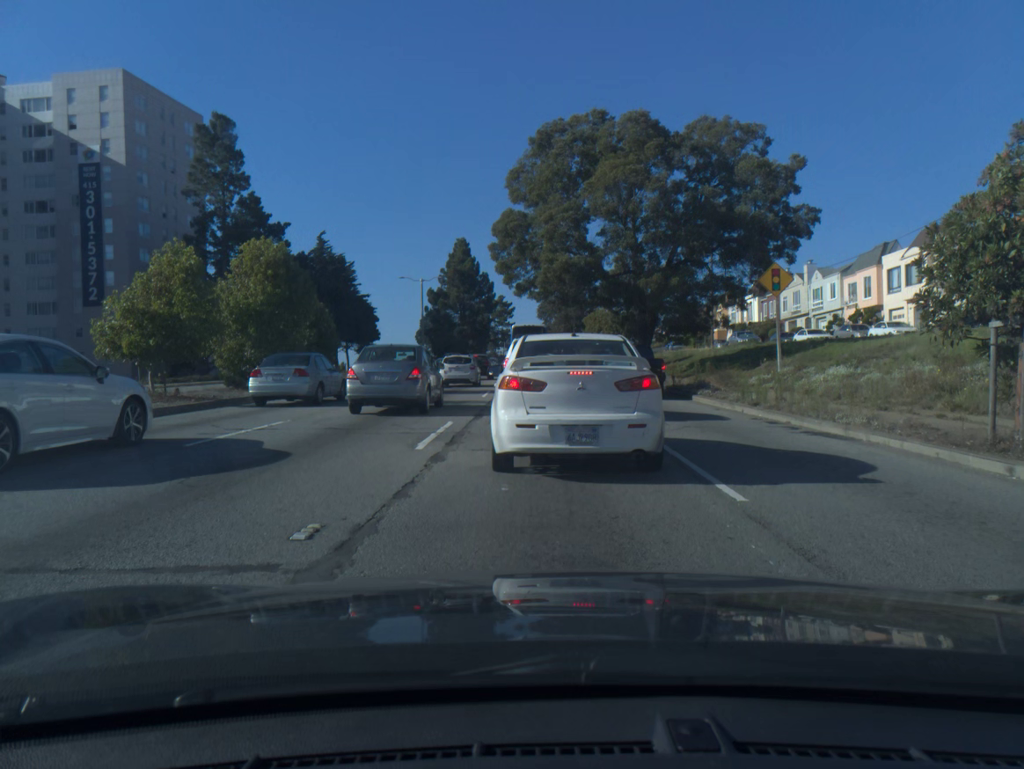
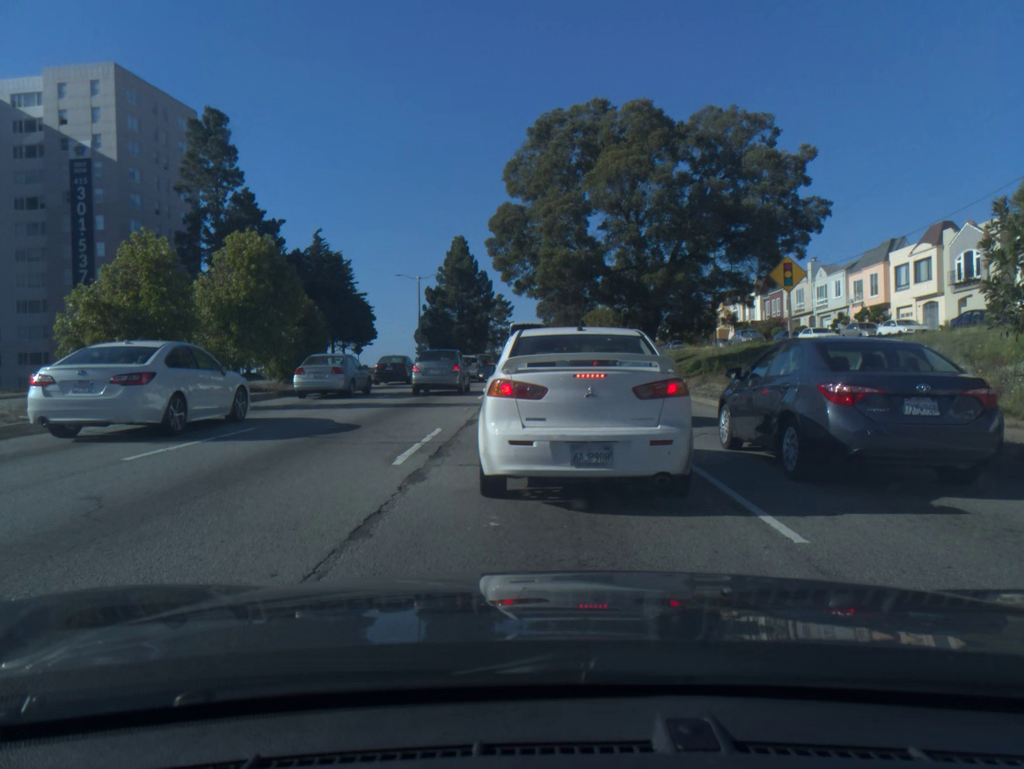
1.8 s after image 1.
(0.0, +1.6) m; 0°
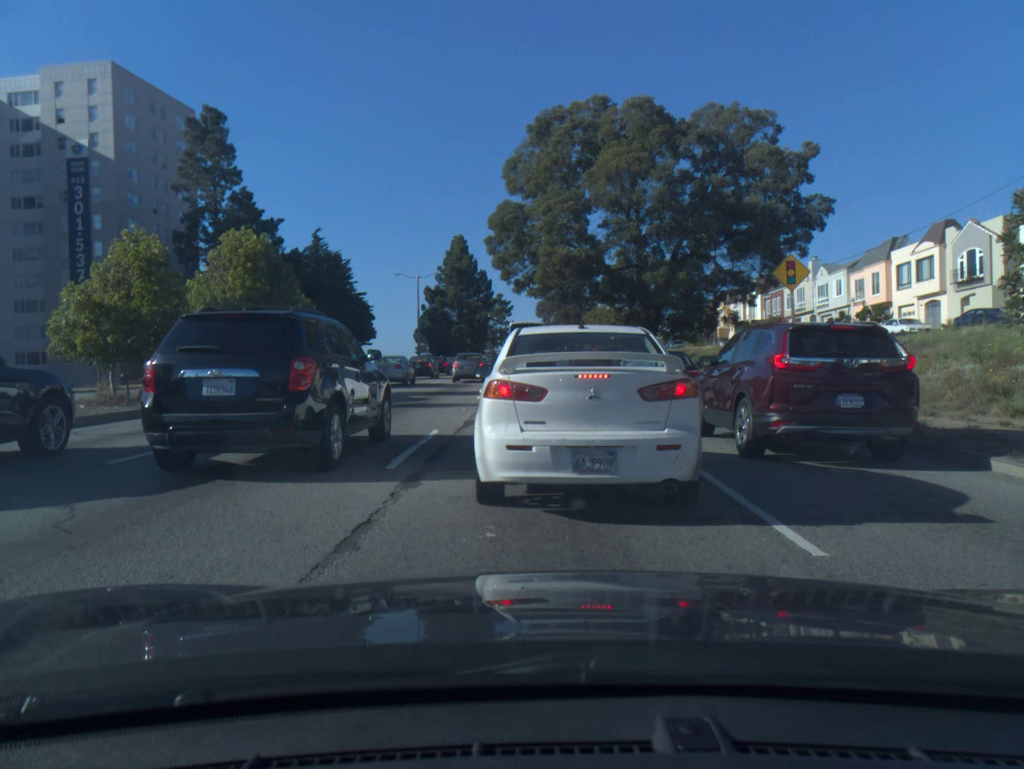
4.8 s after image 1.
(0.0, +0.3) m; 0°
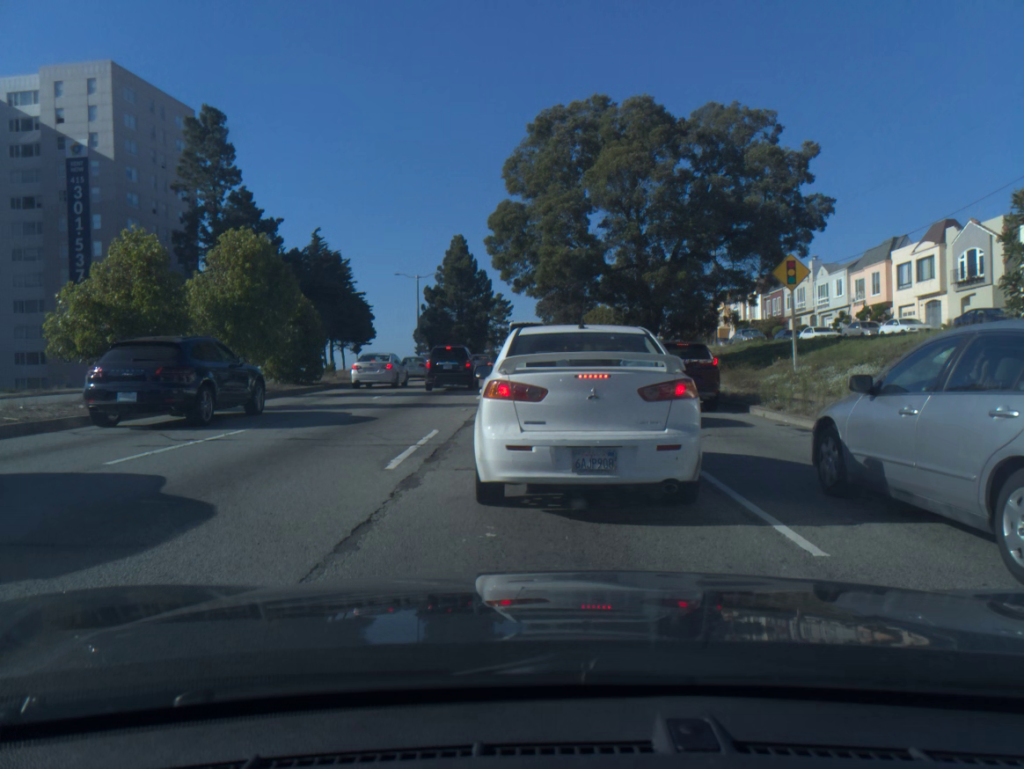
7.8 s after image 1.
(0.0, -0.1) m; 0°
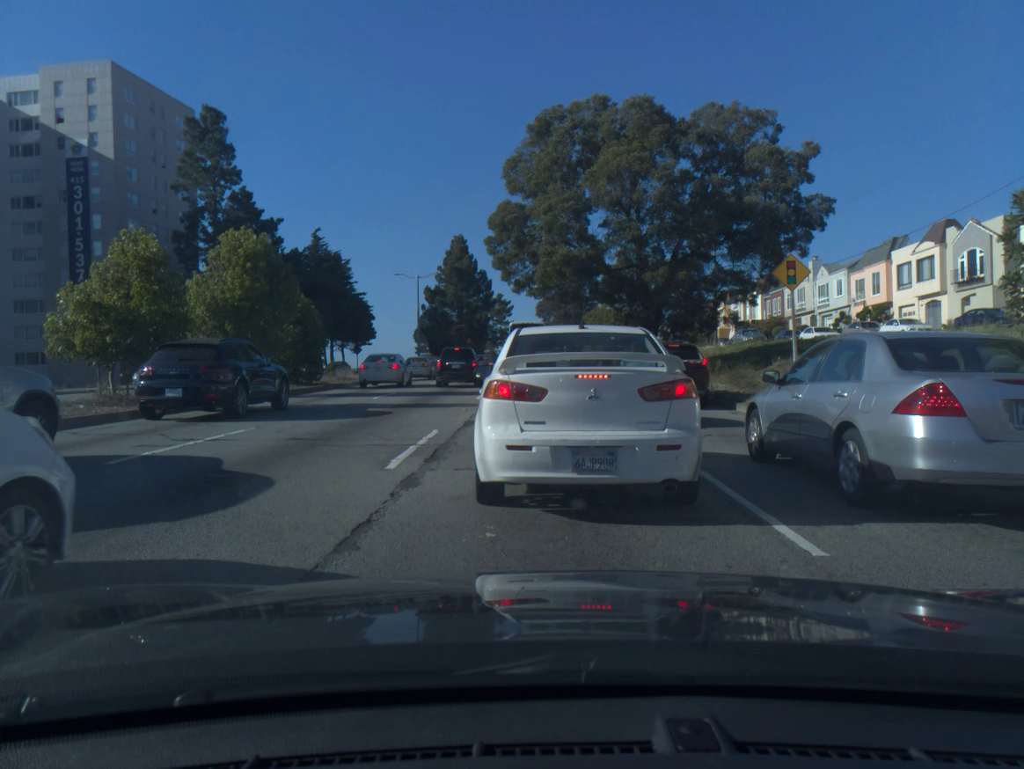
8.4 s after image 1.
(0.0, 0.0) m; 0°
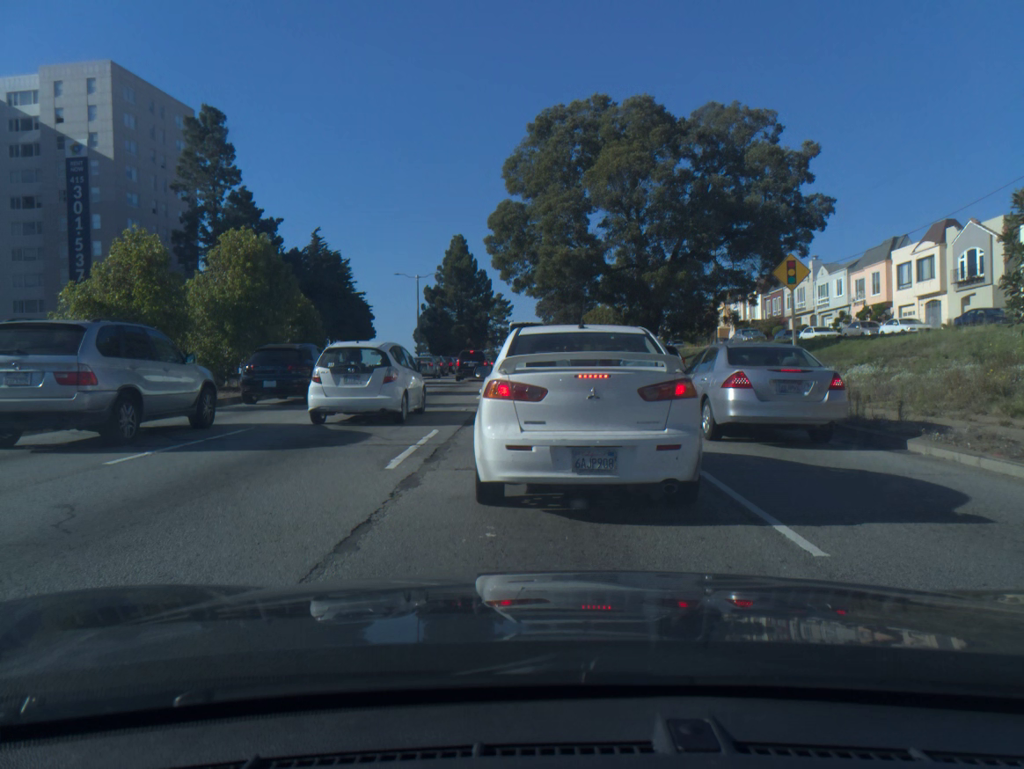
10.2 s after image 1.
(0.0, 0.0) m; 0°
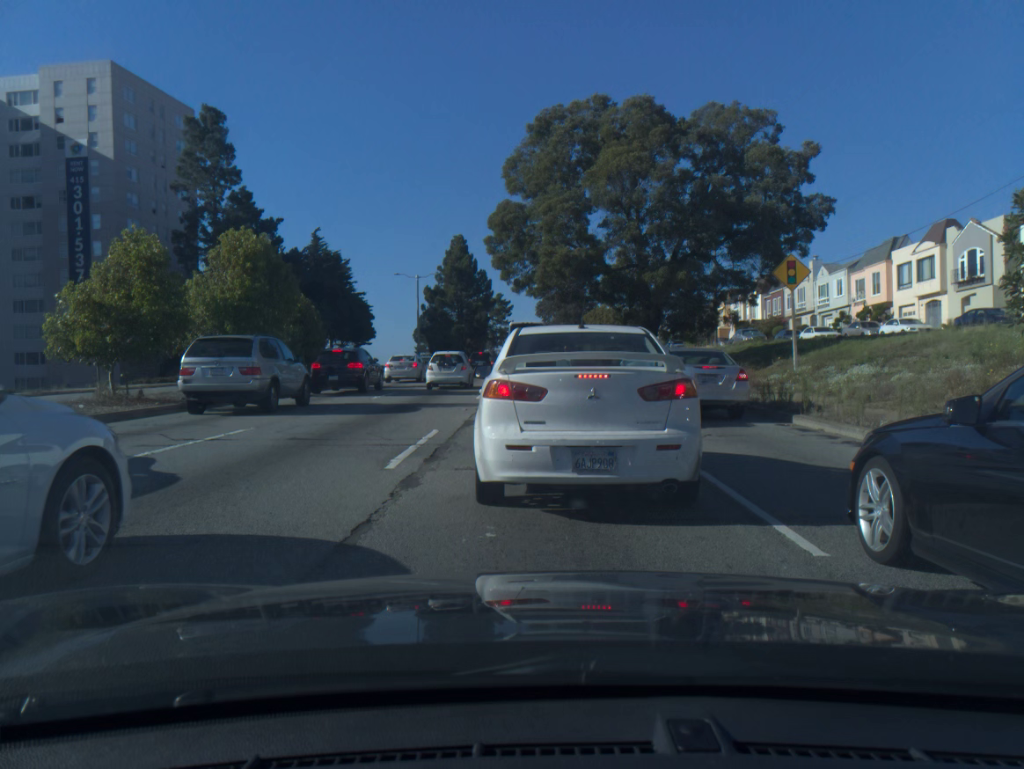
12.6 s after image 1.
(0.0, 0.0) m; 0°
